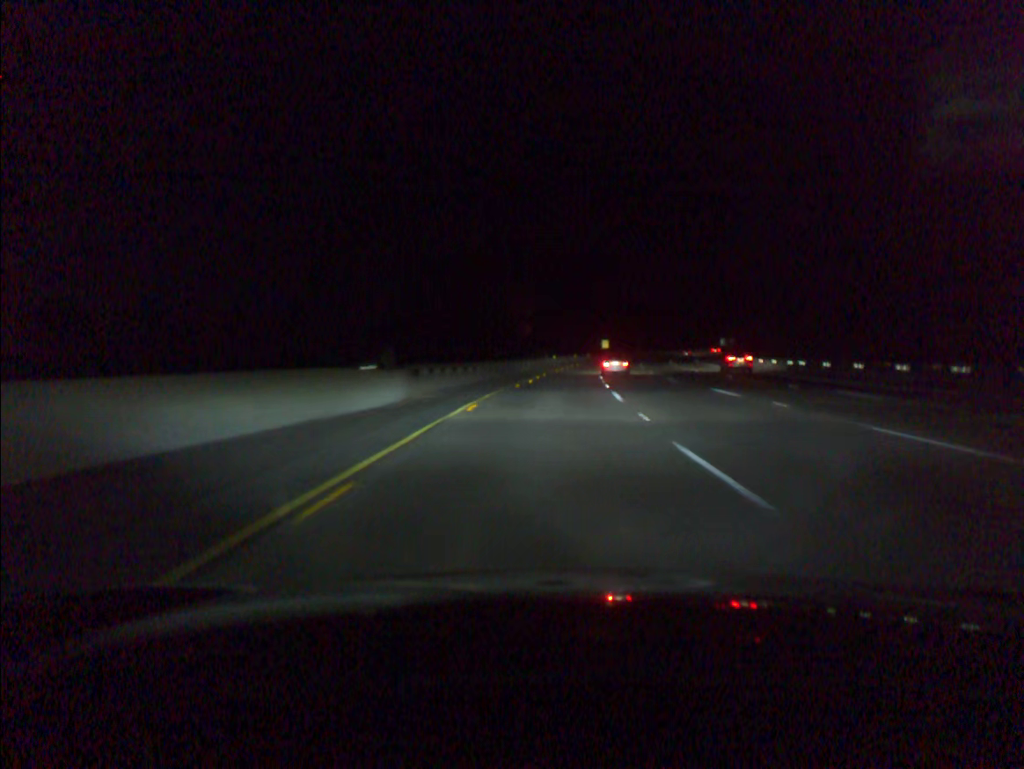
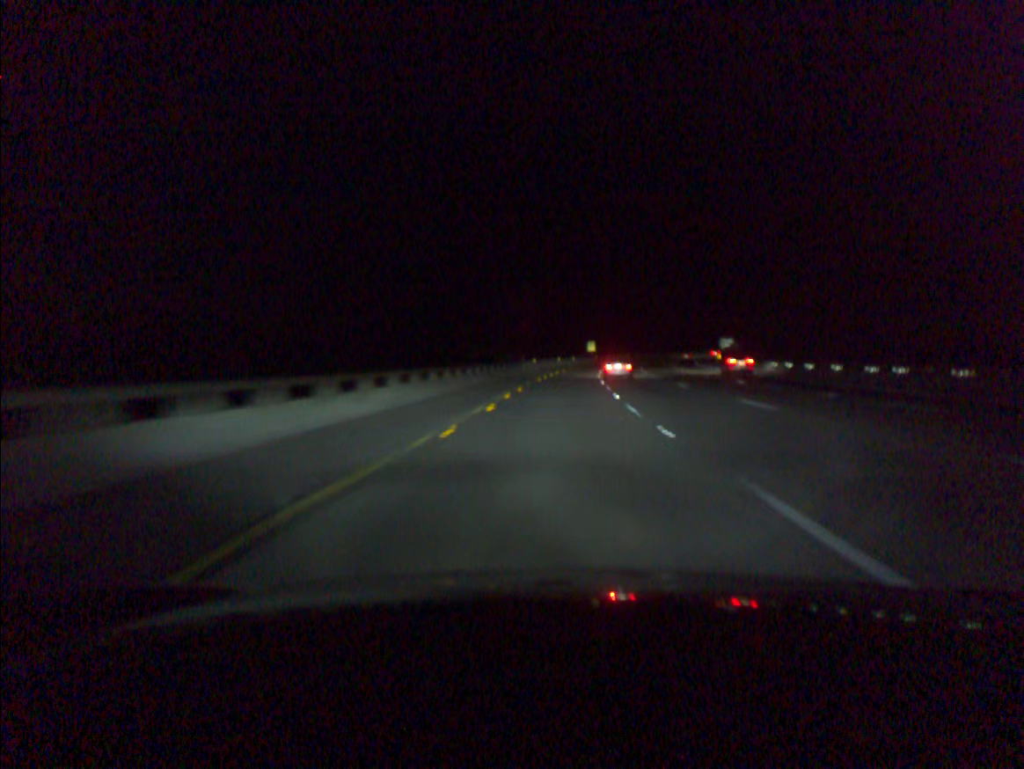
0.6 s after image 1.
(+0.2, +18.6) m; +2°
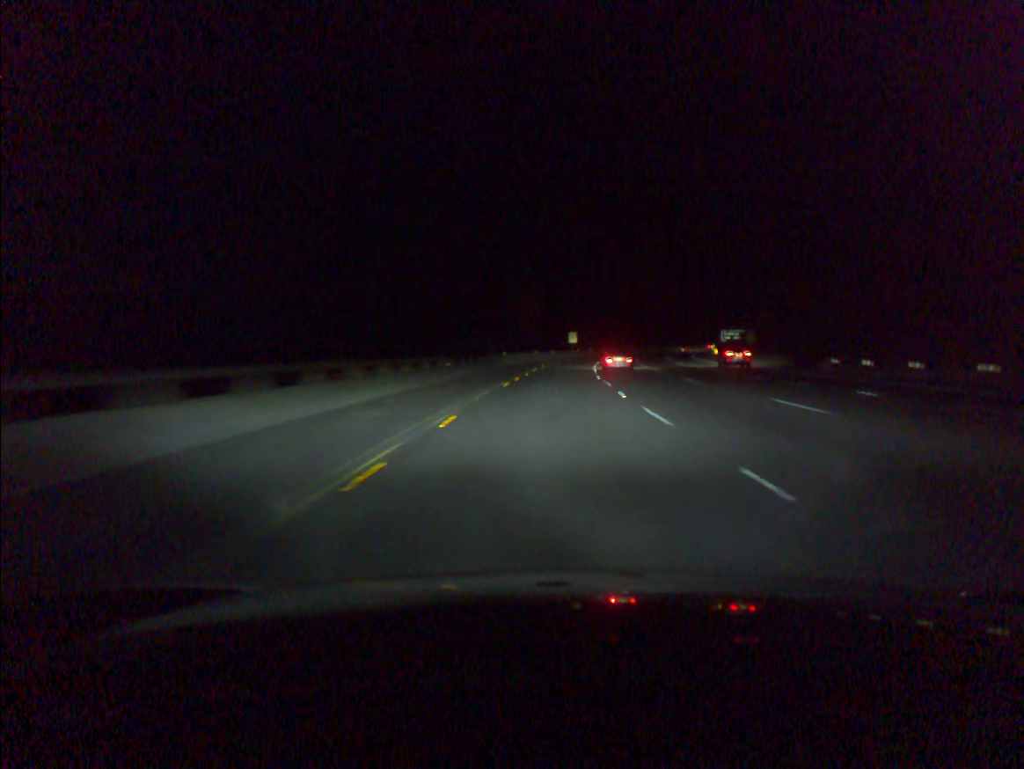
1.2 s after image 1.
(+0.2, +18.6) m; +2°
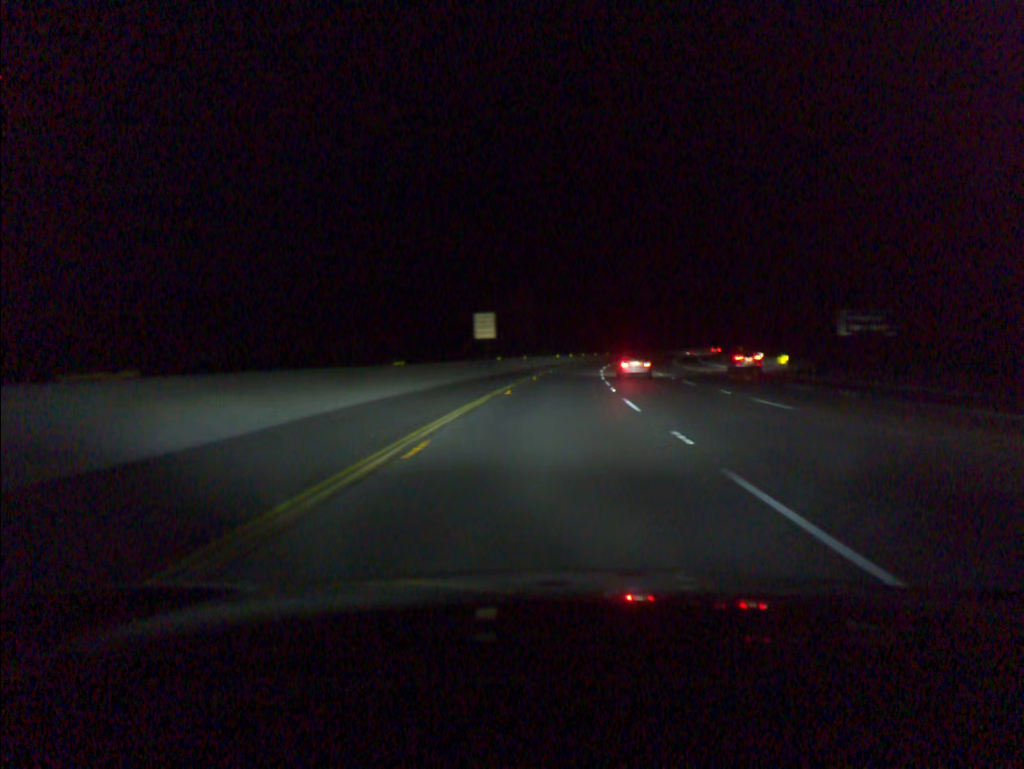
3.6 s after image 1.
(+3.7, +74.2) m; +6°
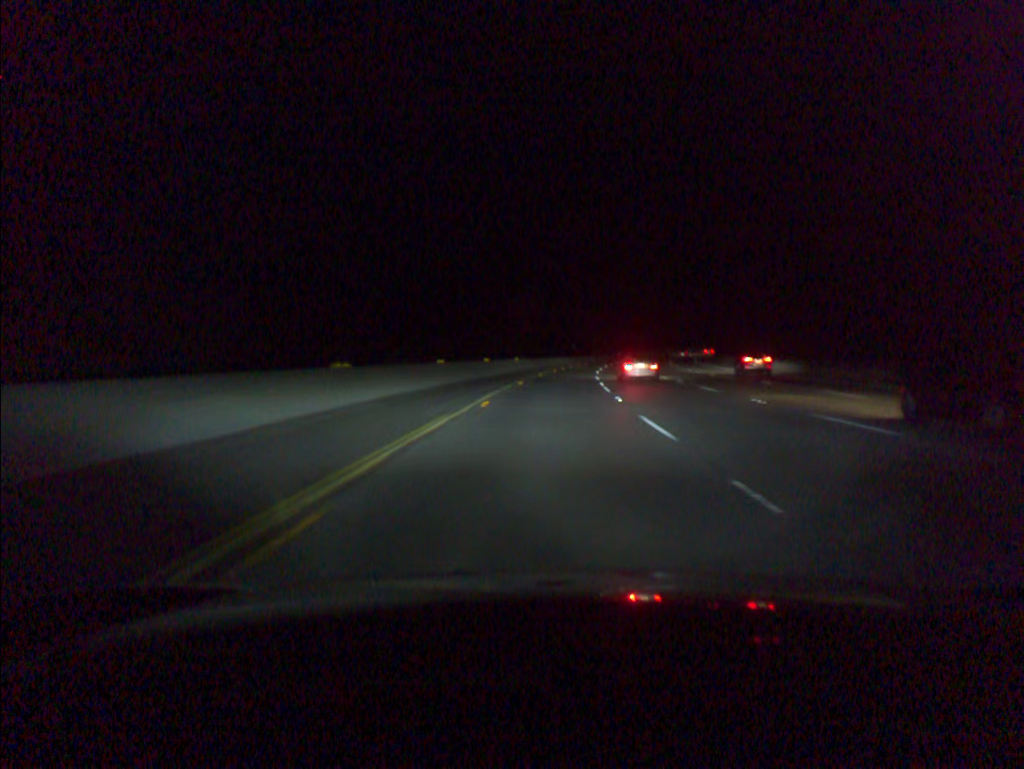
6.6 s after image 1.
(+6.5, +92.6) m; +8°
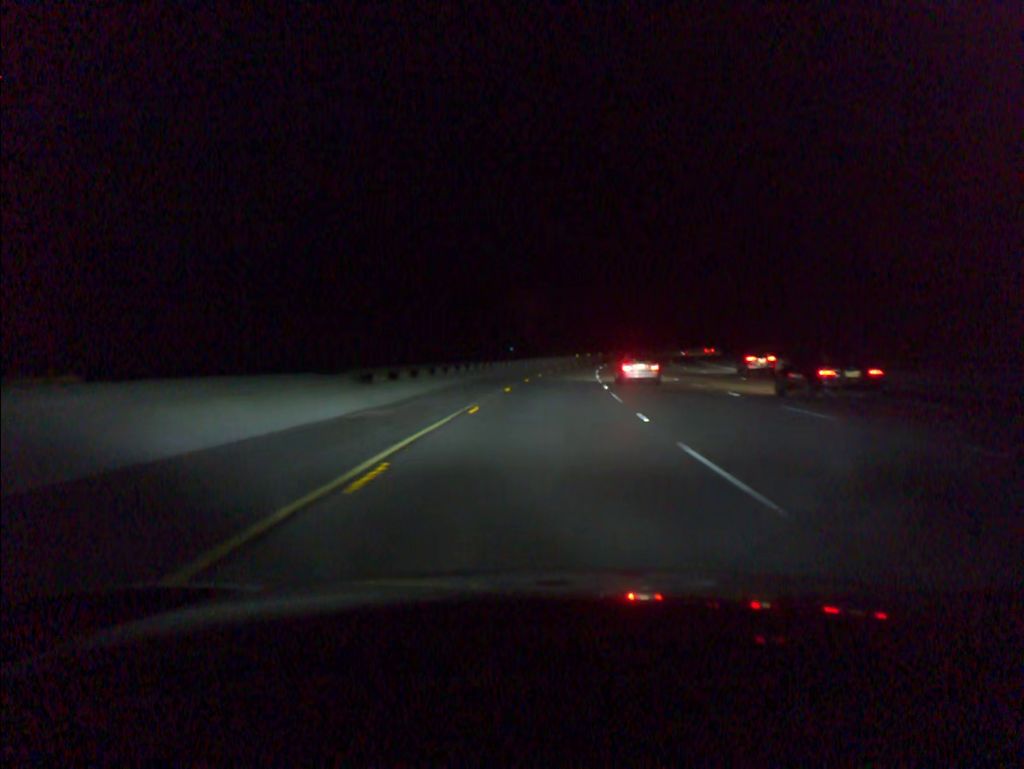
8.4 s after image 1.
(+2.2, +55.7) m; +5°
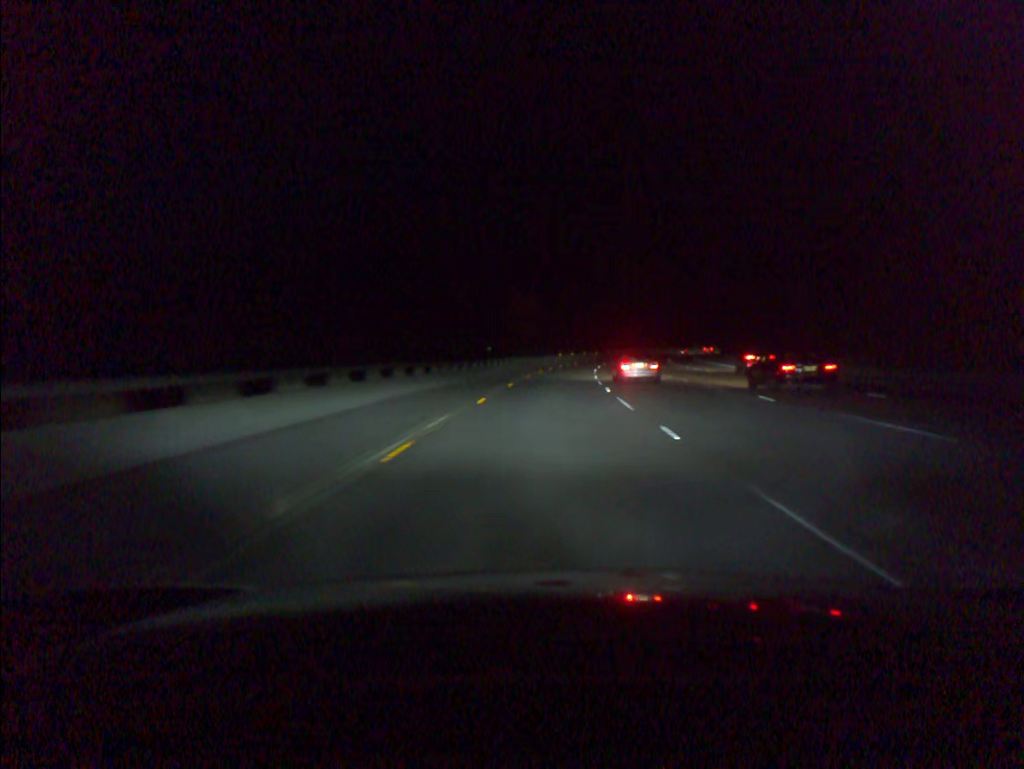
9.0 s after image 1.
(+0.2, +18.6) m; +2°
